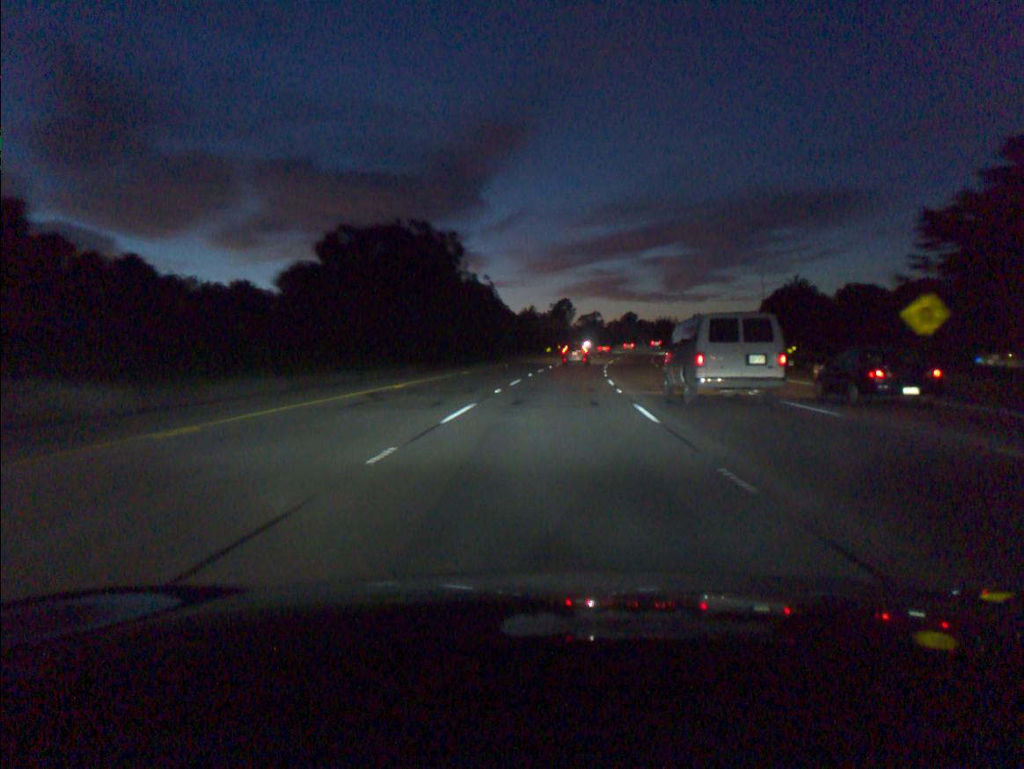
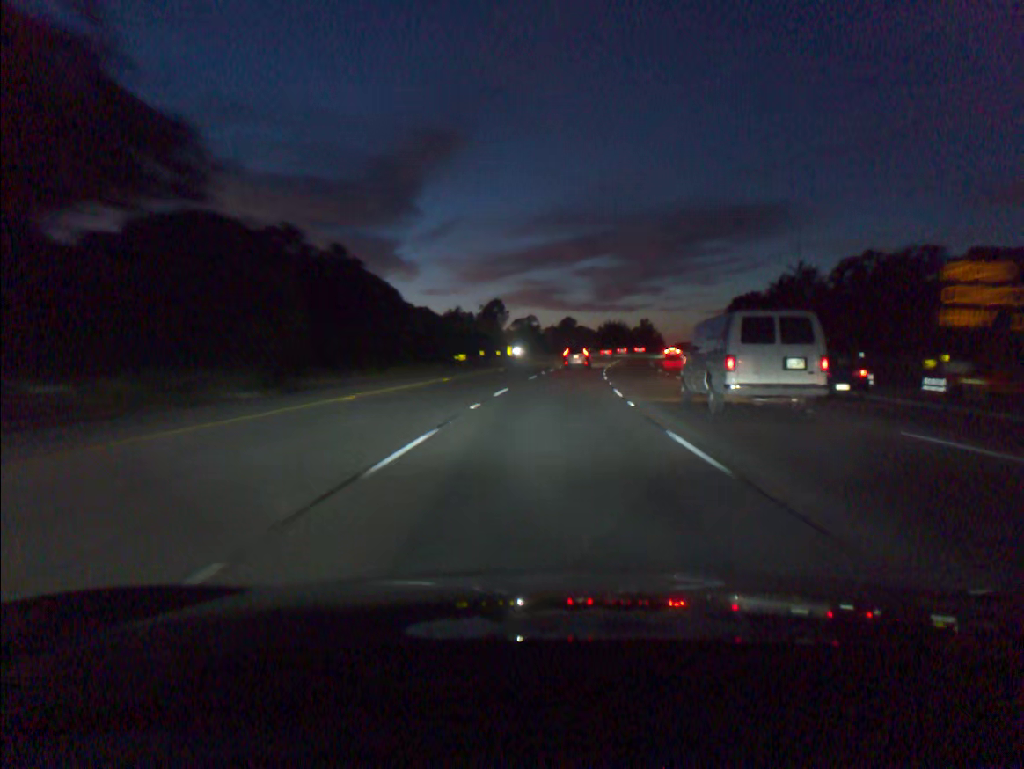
(+2.0, +49.3) m; +5°
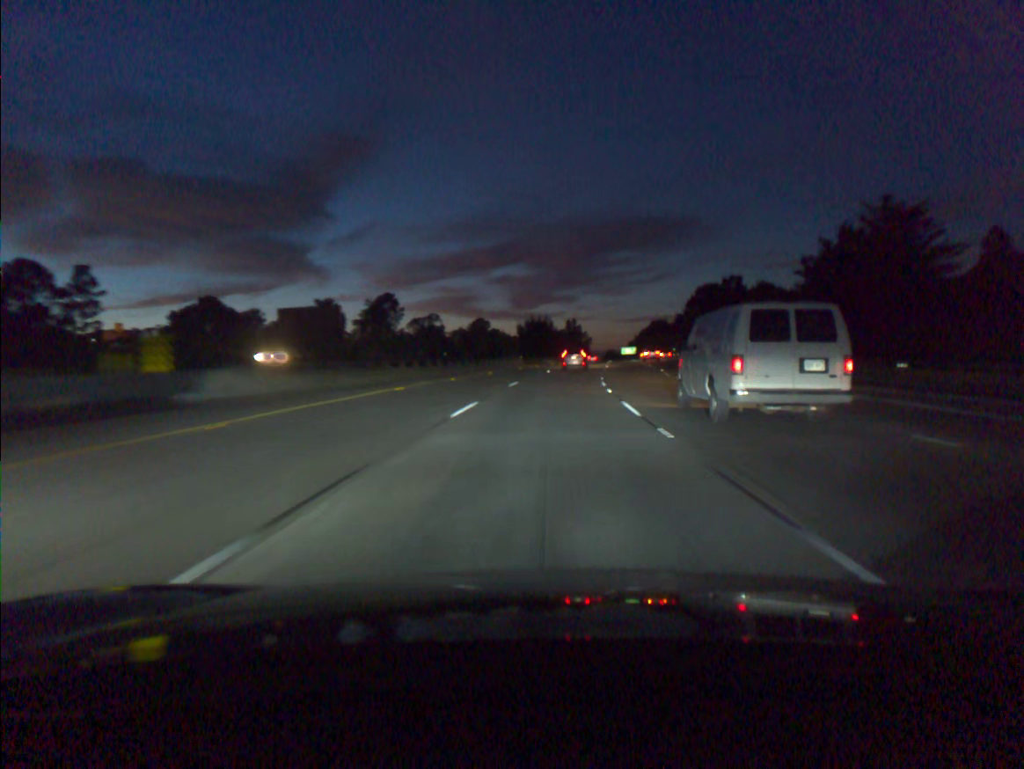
(+3.8, +65.3) m; +6°
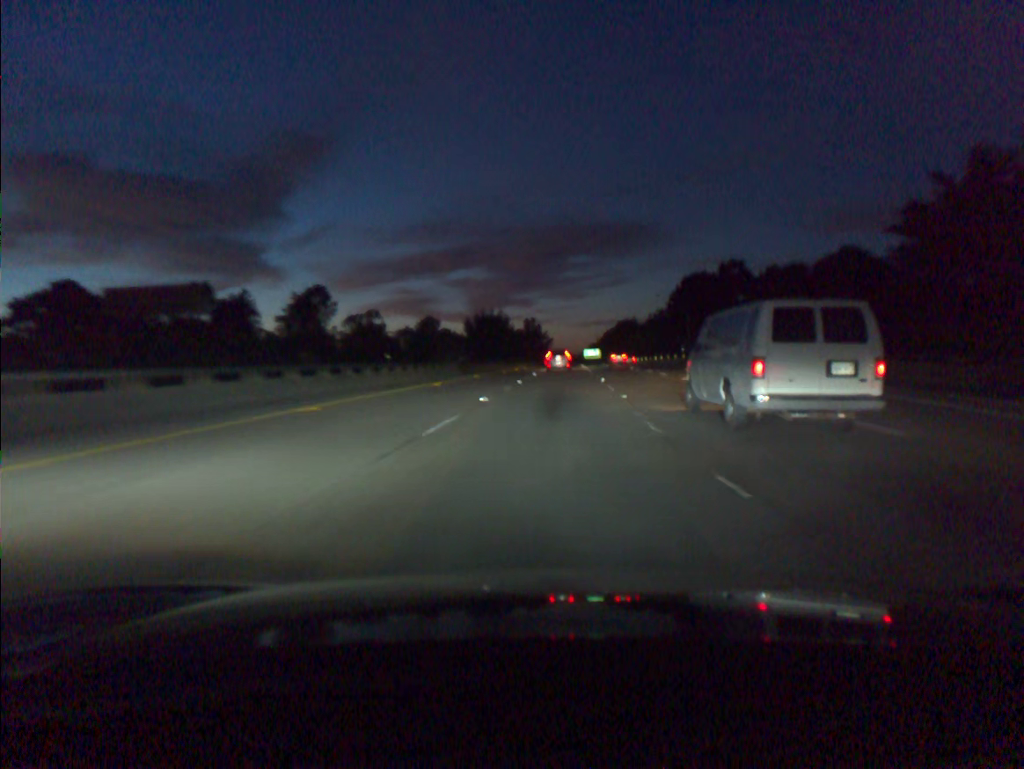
(+0.8, +32.5) m; +3°
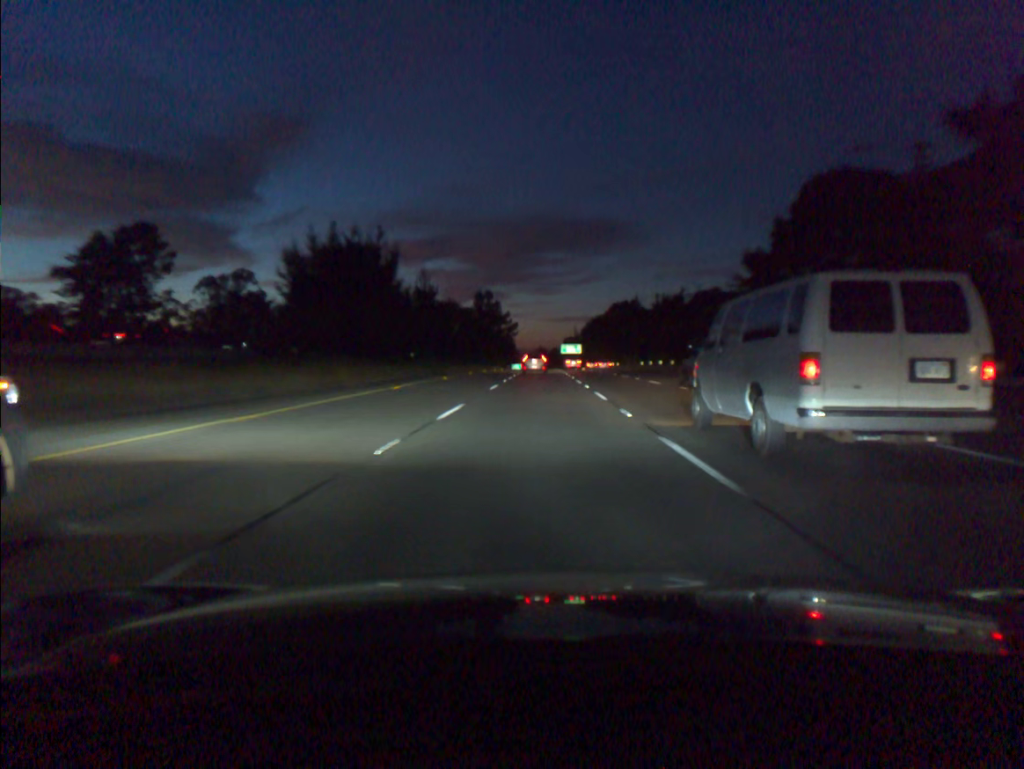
(+2.8, +81.5) m; +2°
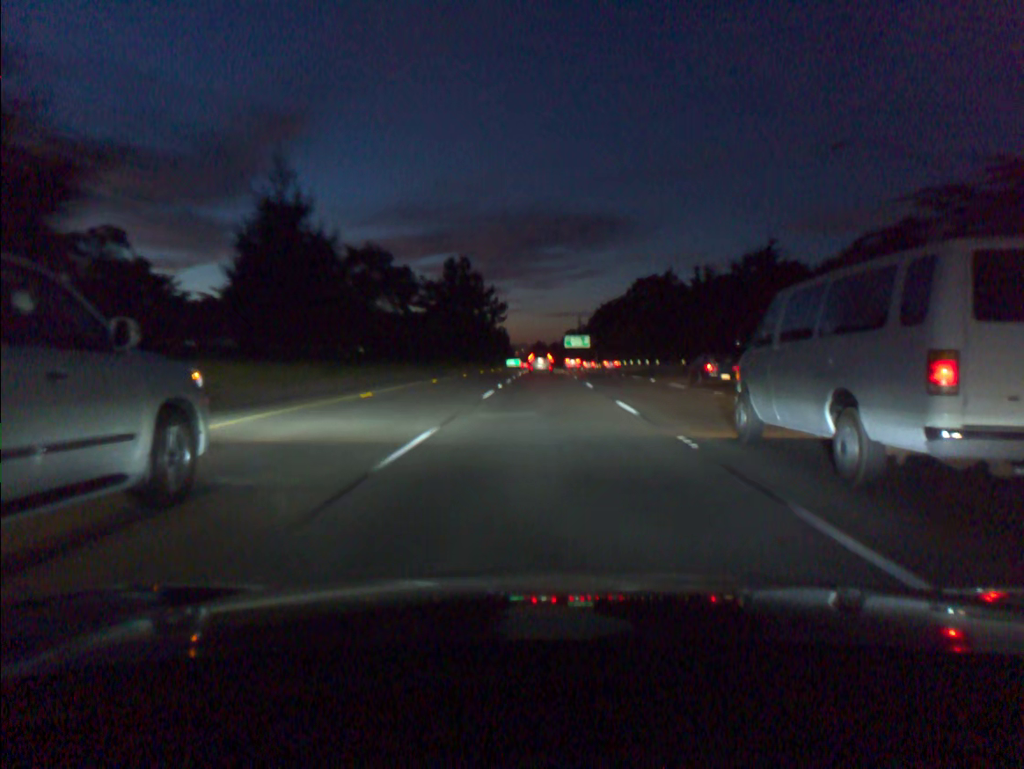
(-0.1, +49.4) m; 0°
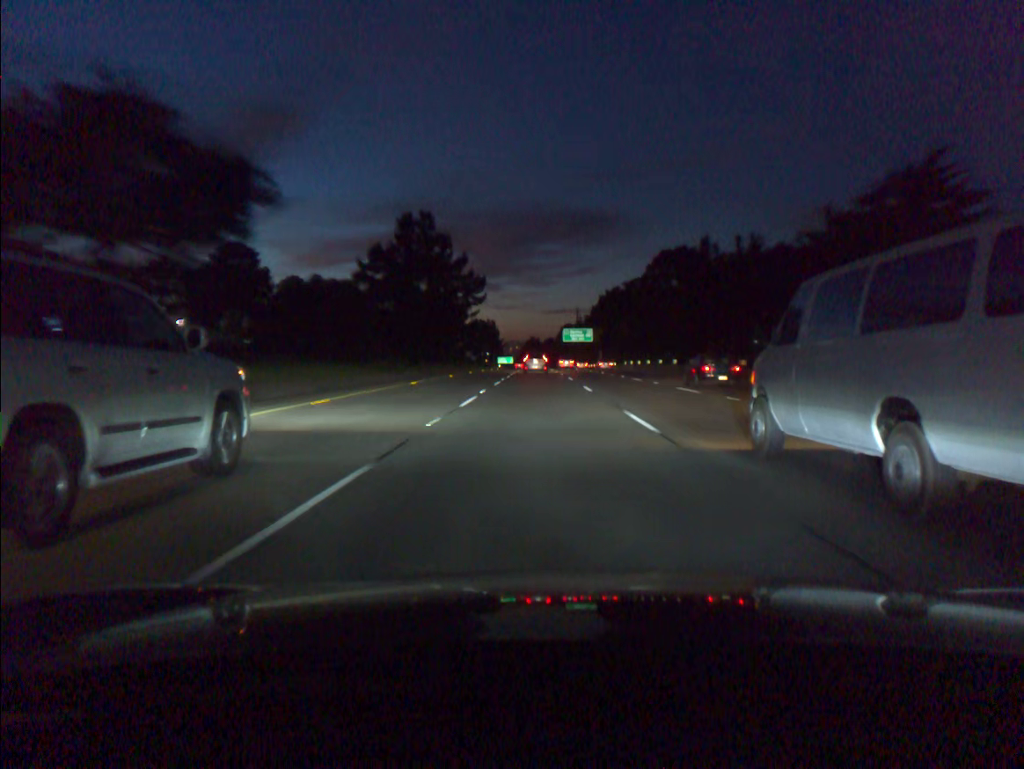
(+0.2, +33.0) m; 0°
